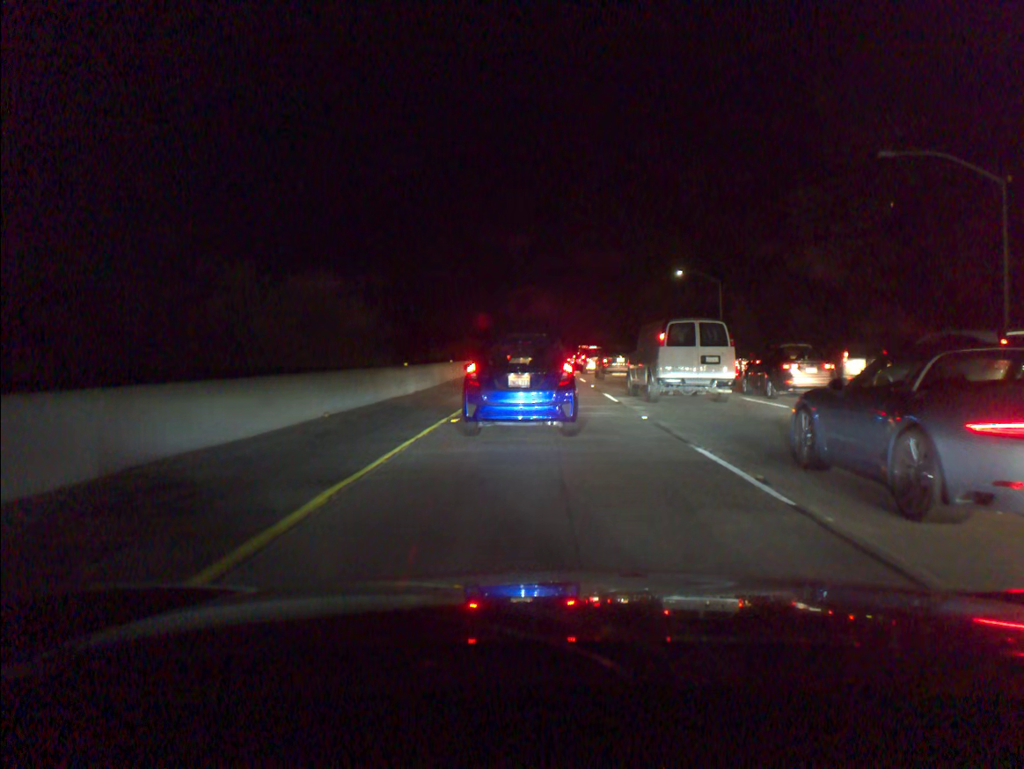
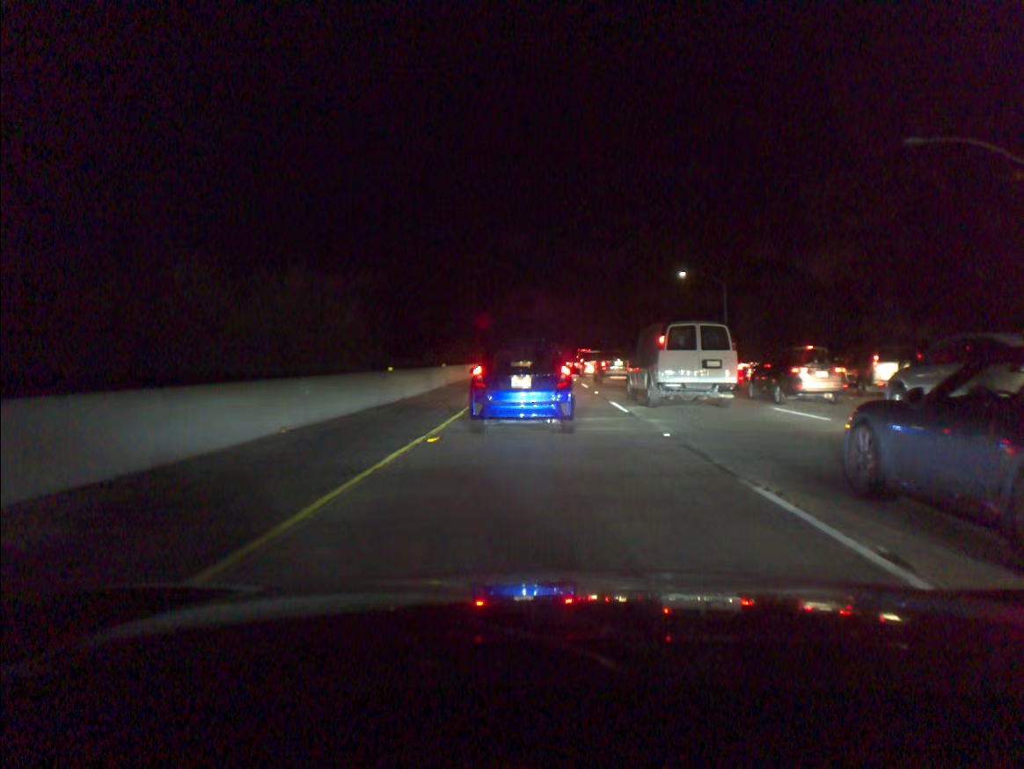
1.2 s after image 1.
(0.0, +2.8) m; 0°
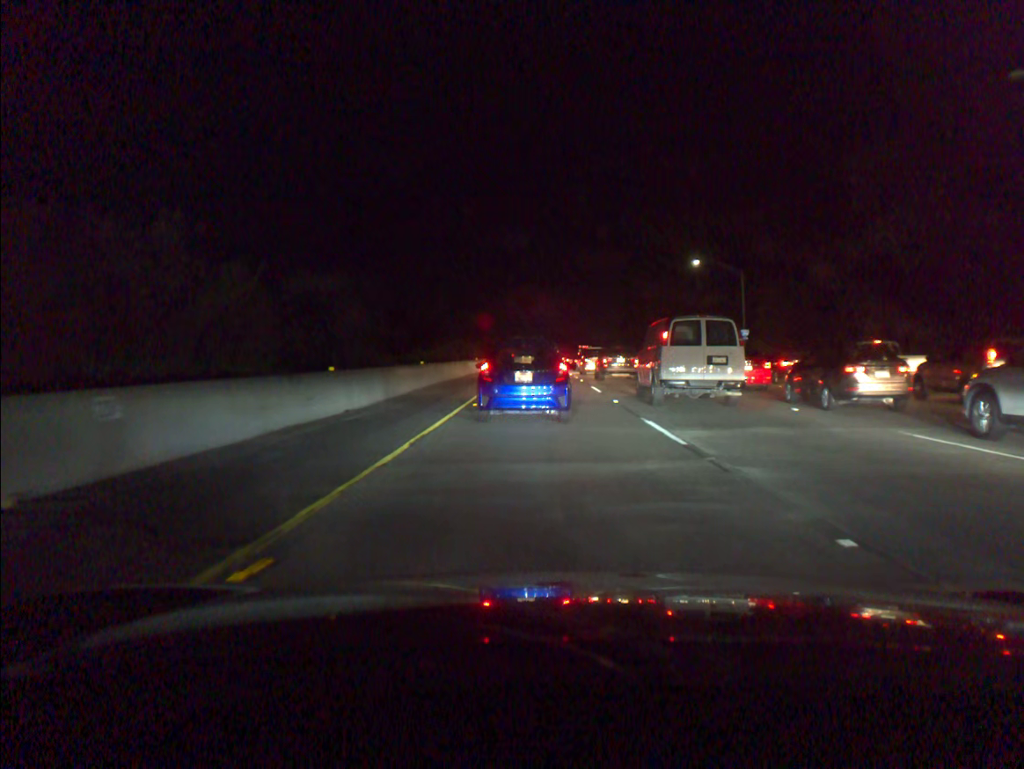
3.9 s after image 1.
(0.0, +7.3) m; 0°
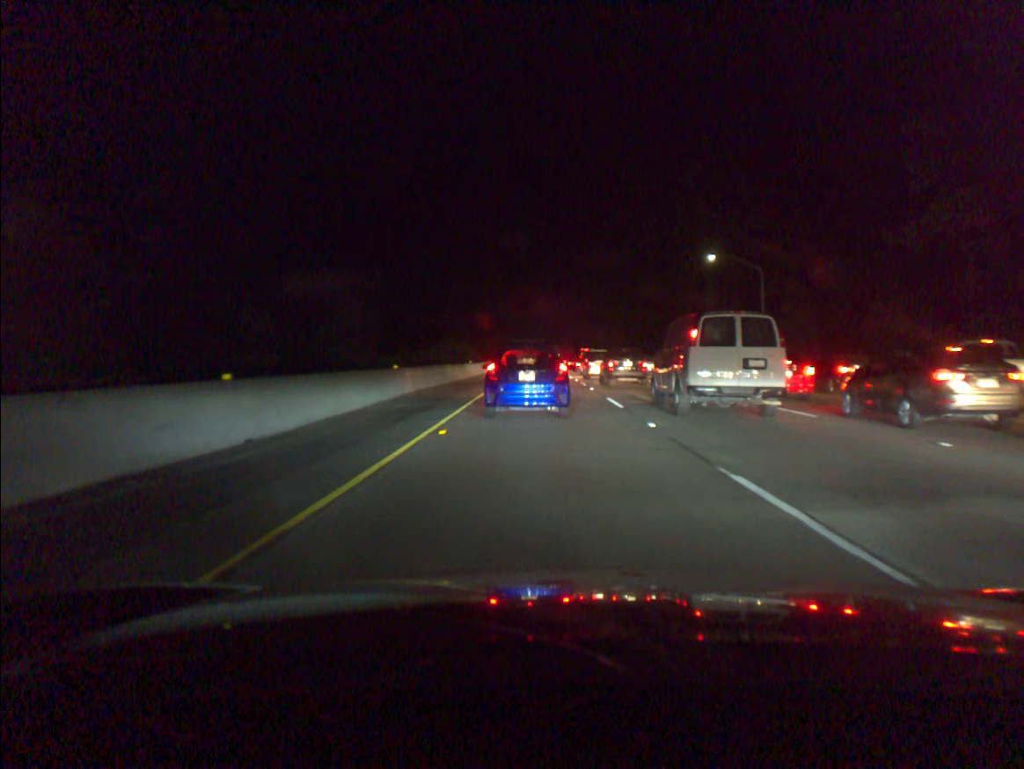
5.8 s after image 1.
(0.0, +6.5) m; 0°
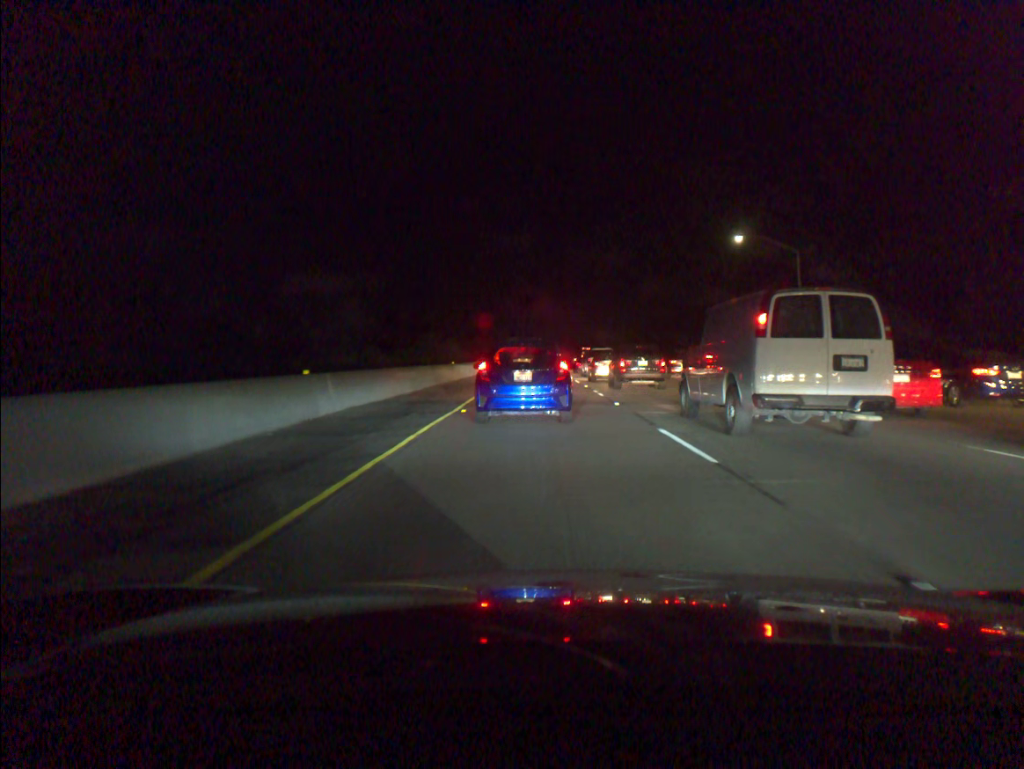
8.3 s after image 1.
(0.0, +10.1) m; 0°
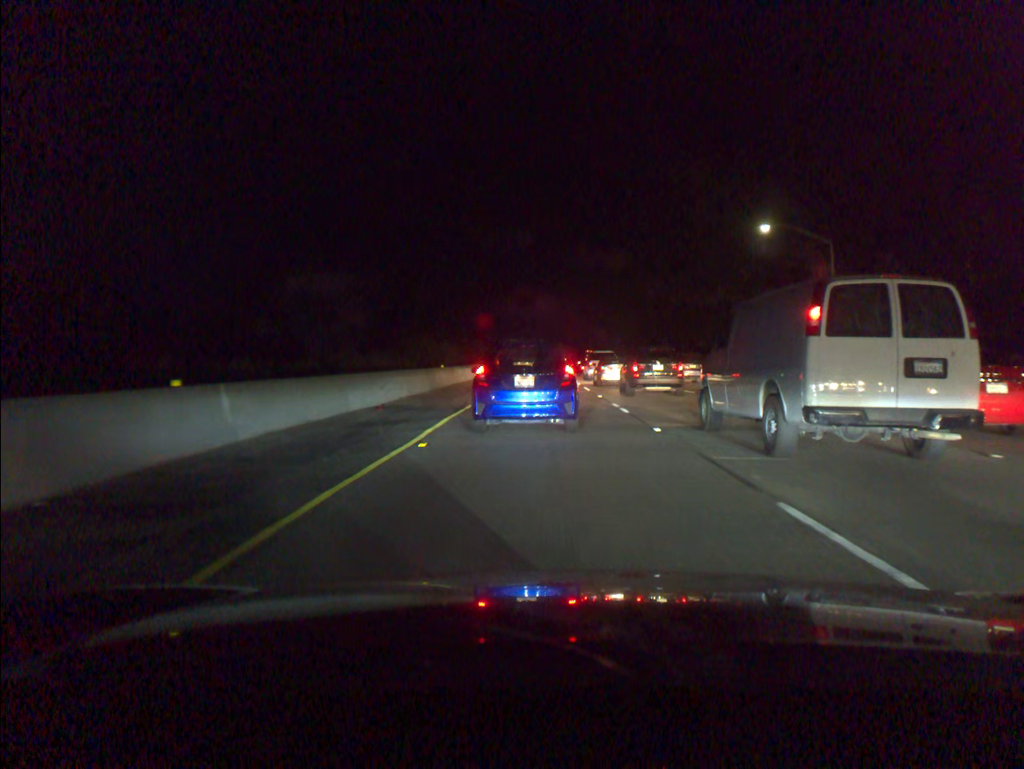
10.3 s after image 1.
(0.0, +6.3) m; 0°
